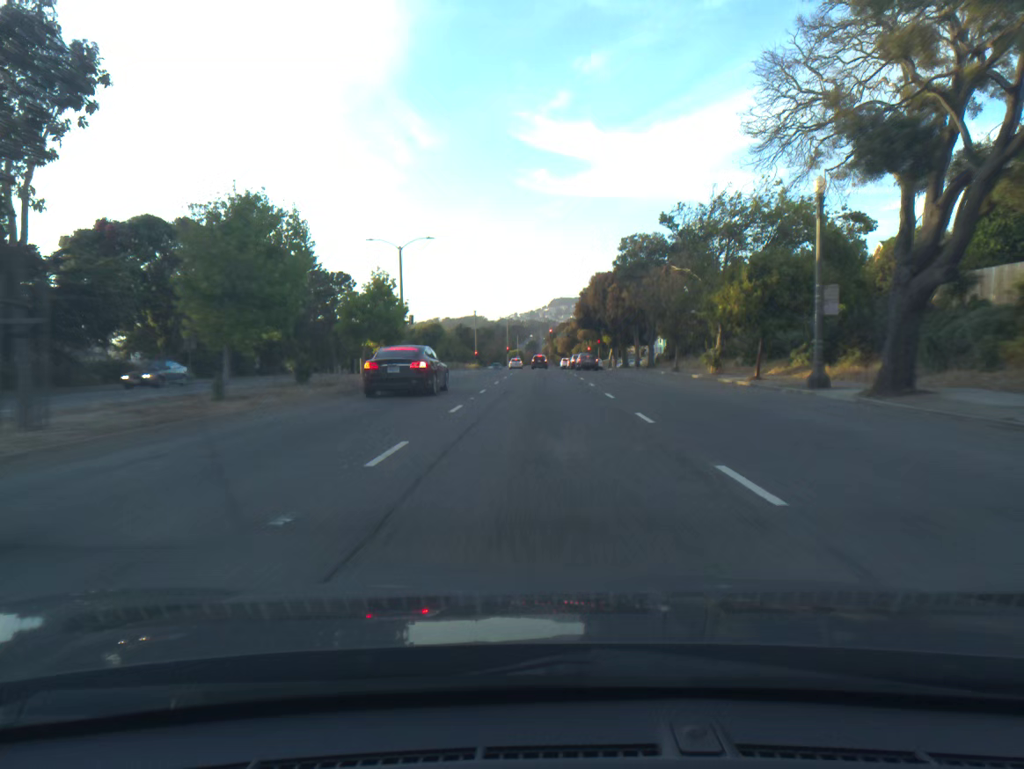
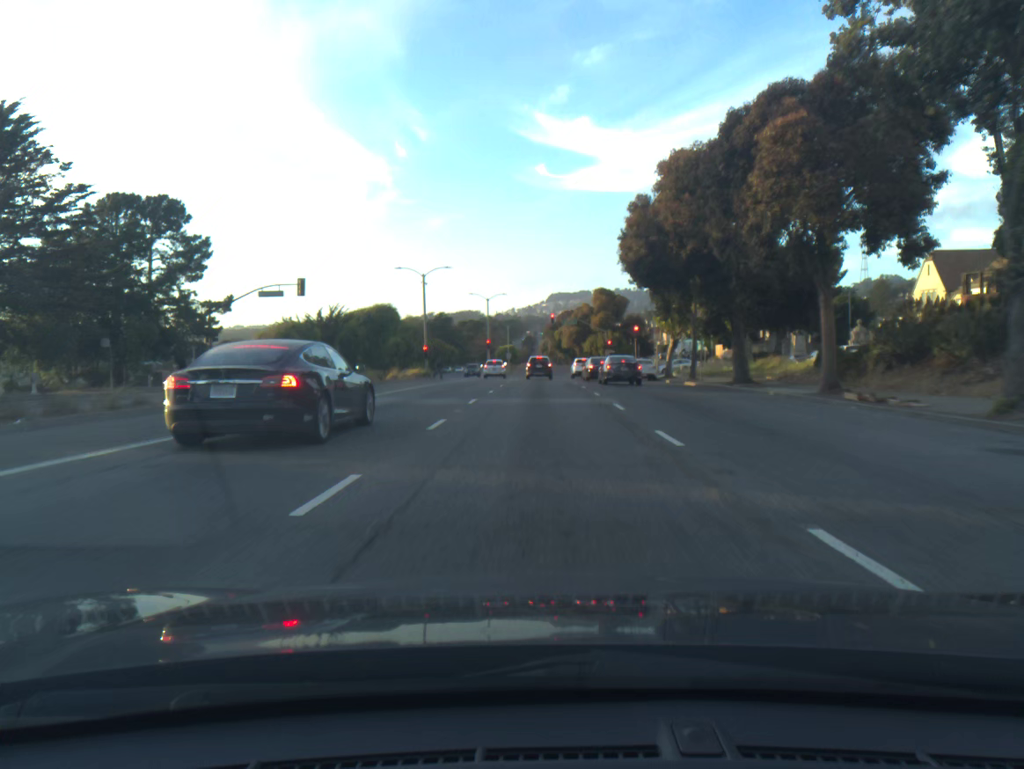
(0.0, +47.0) m; 0°
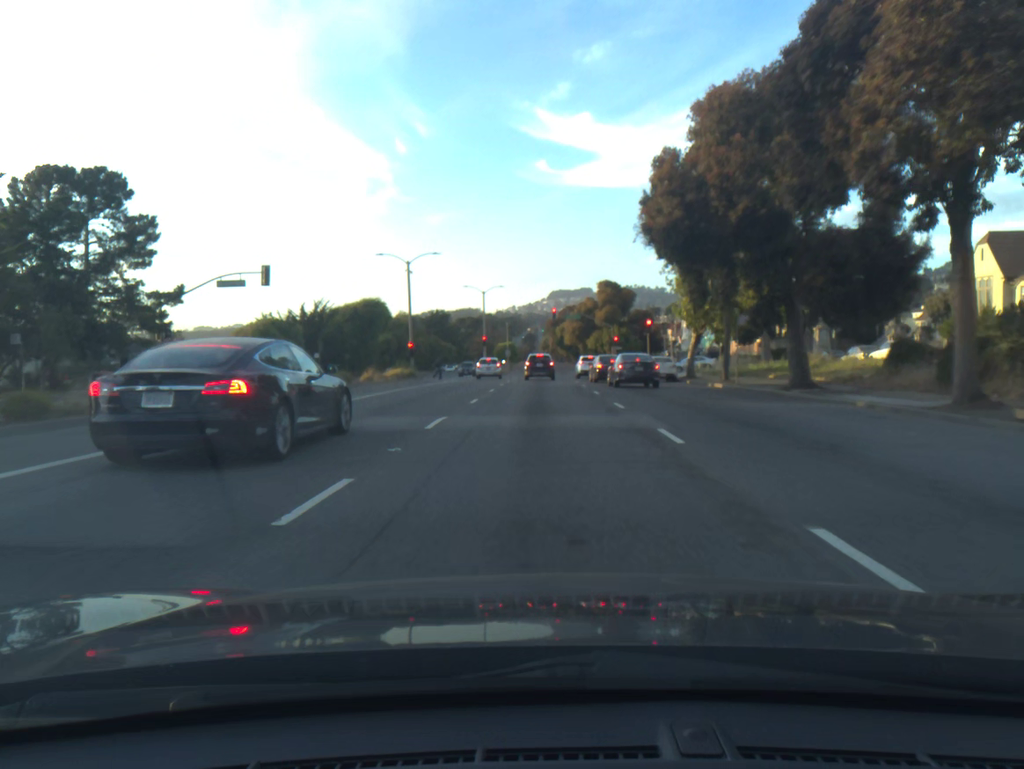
(0.0, +7.4) m; 0°
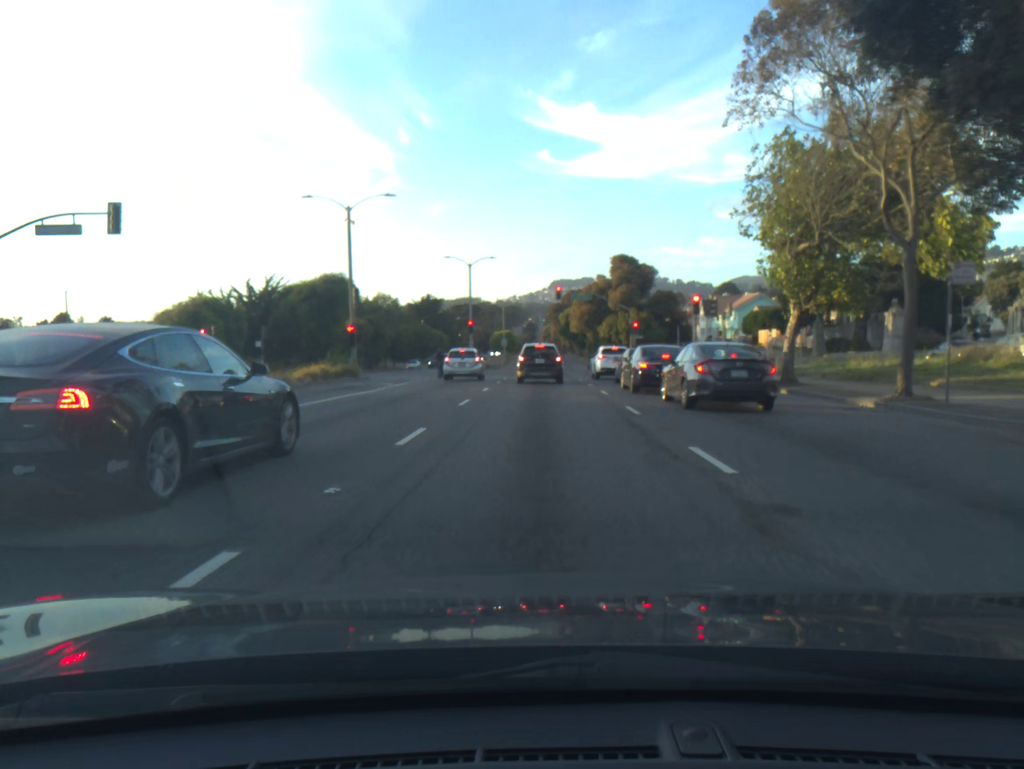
(0.0, +17.9) m; 0°
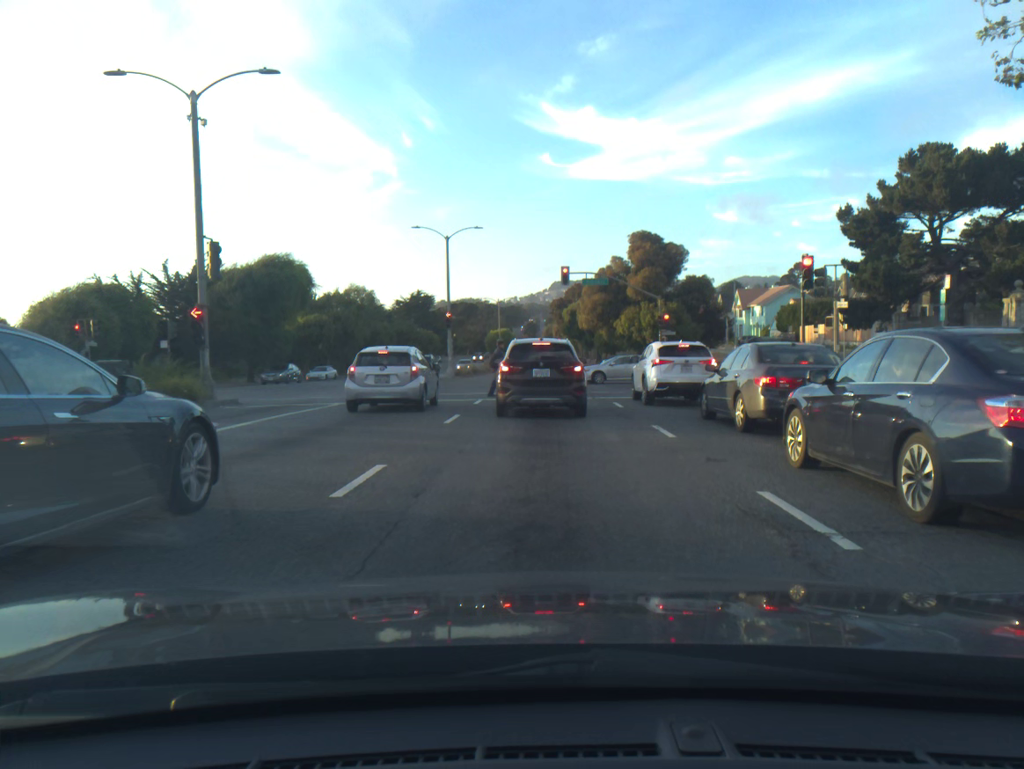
(0.0, +17.9) m; 0°
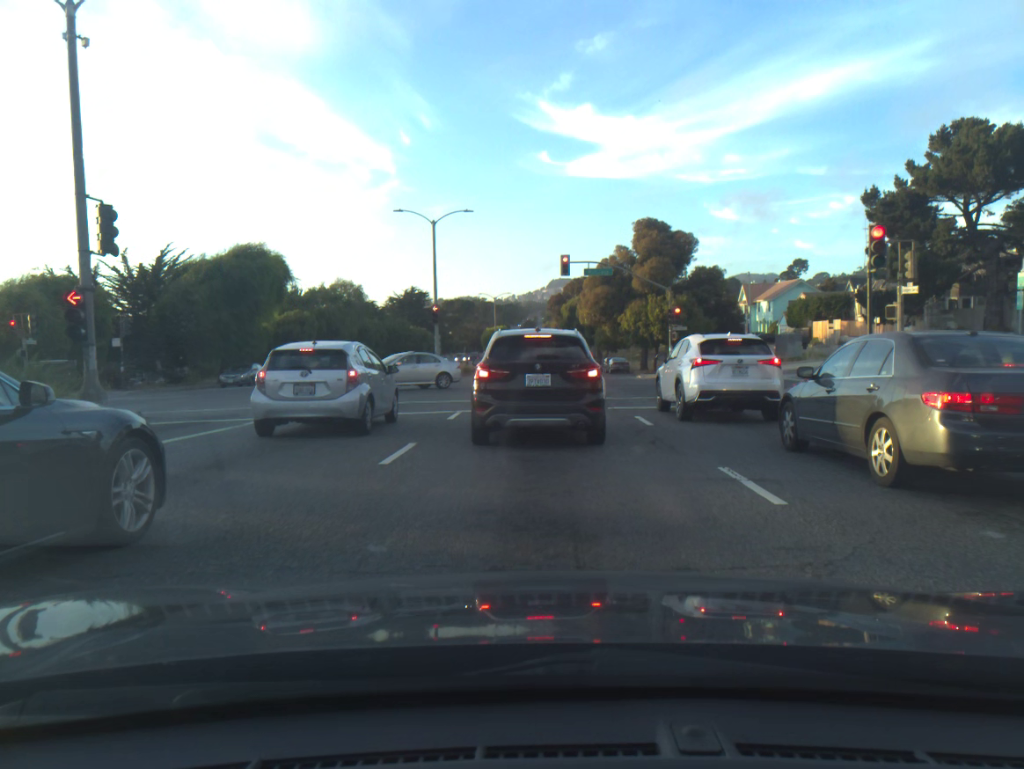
(0.0, +5.5) m; 0°
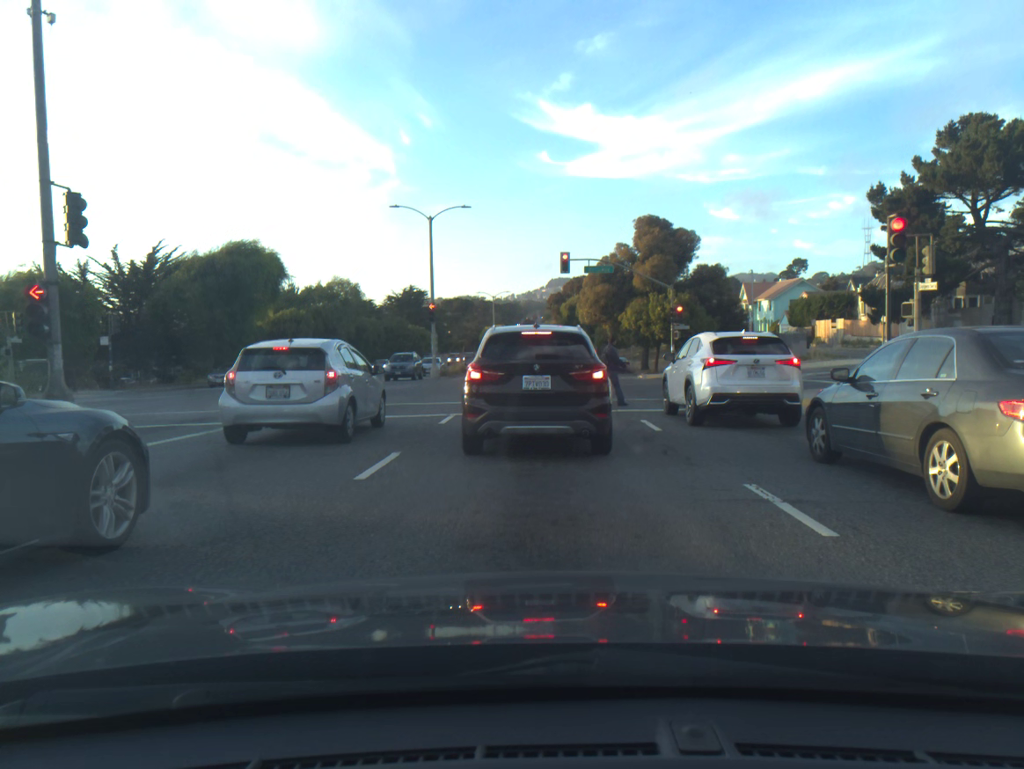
(0.0, +1.1) m; 0°
